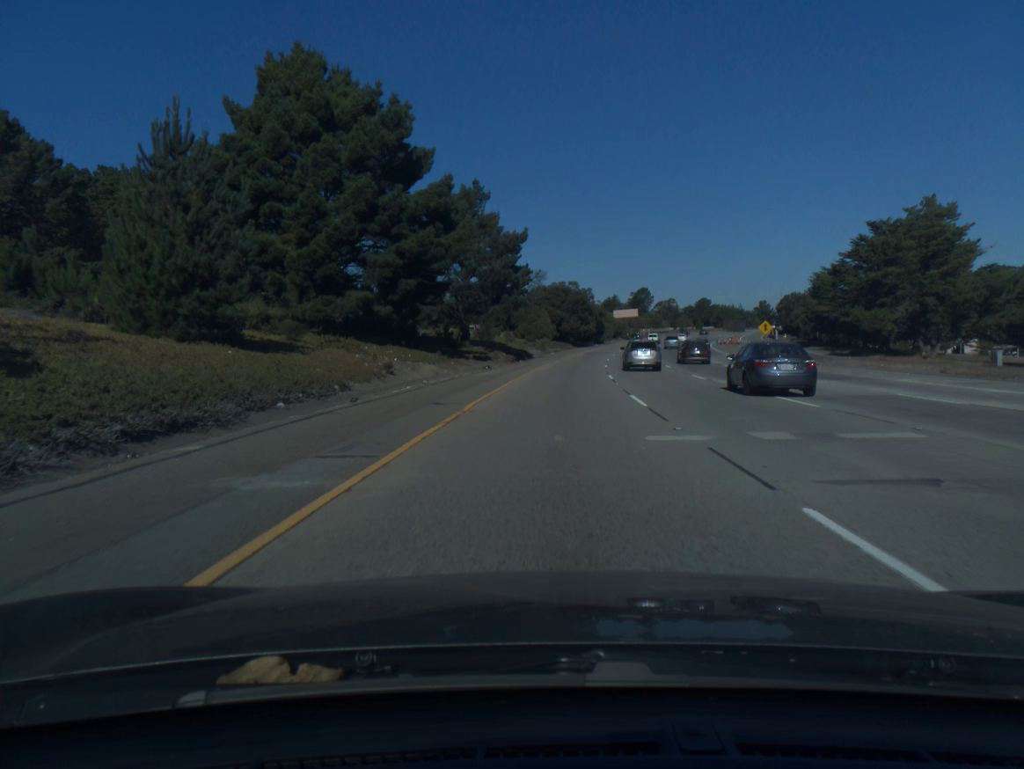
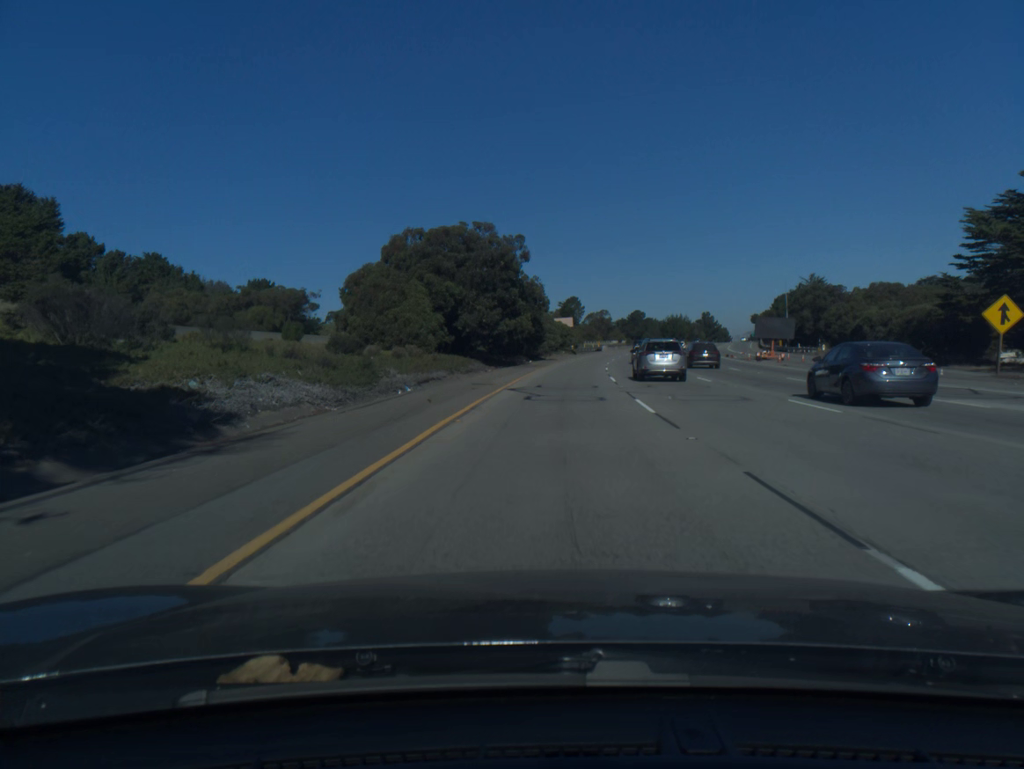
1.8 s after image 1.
(+3.1, +60.0) m; +6°
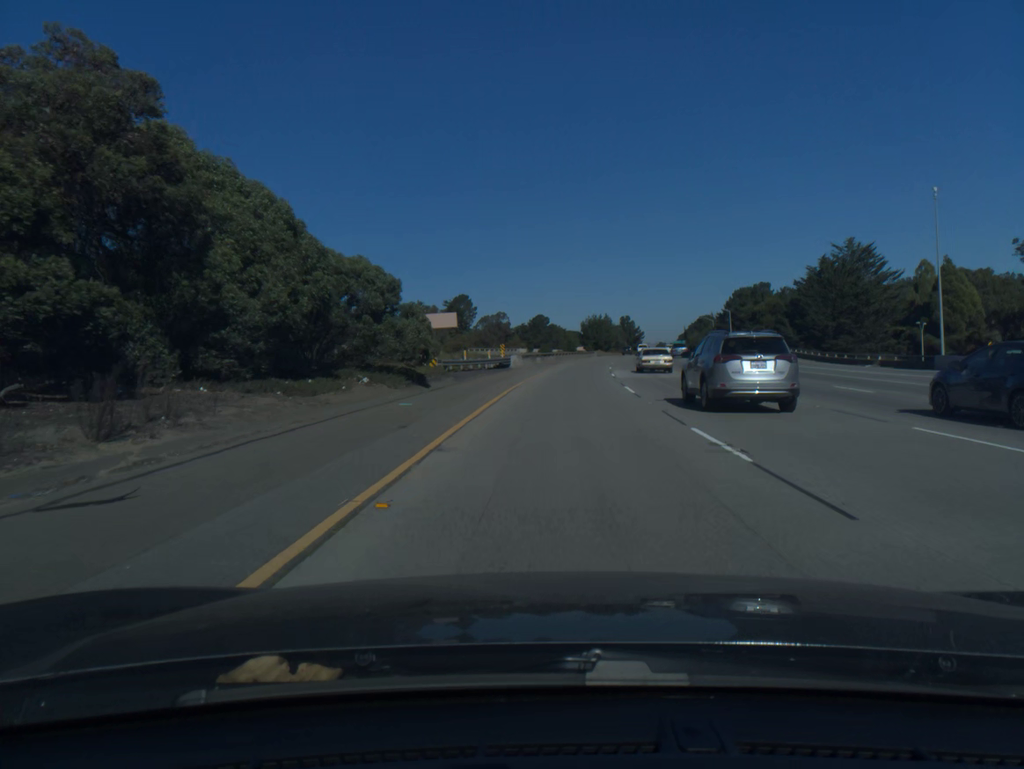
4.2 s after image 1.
(+5.3, +79.5) m; +8°
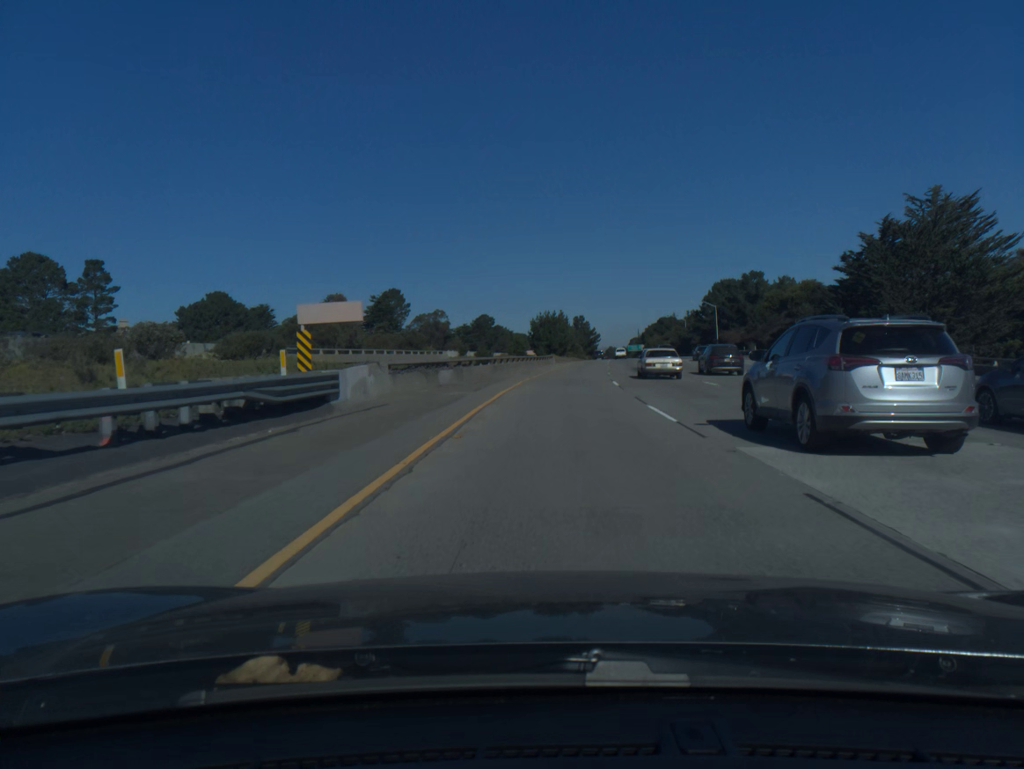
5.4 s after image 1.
(+1.3, +39.0) m; +4°
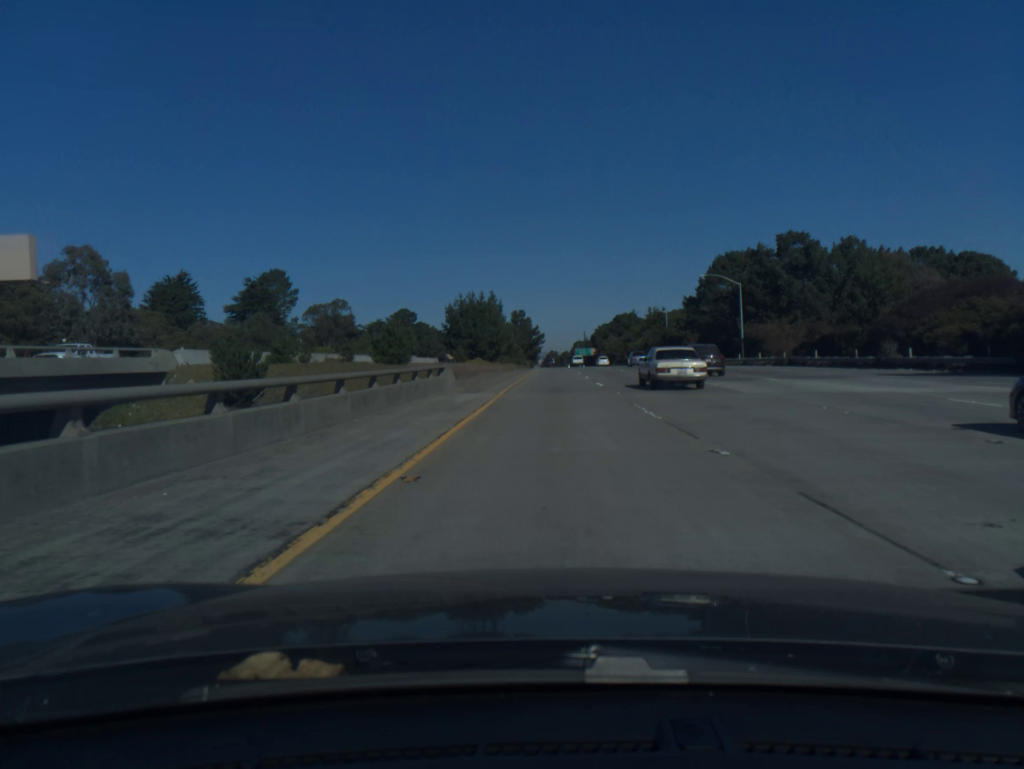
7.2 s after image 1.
(+2.7, +57.5) m; +5°
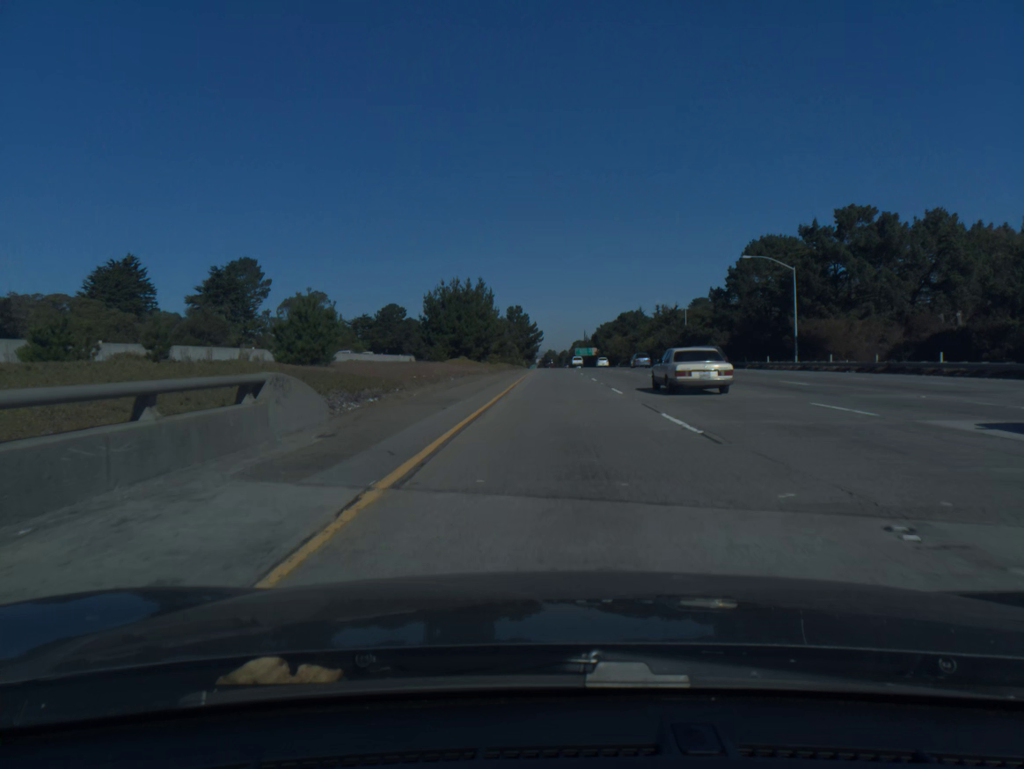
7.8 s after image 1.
(0.0, +19.1) m; 0°
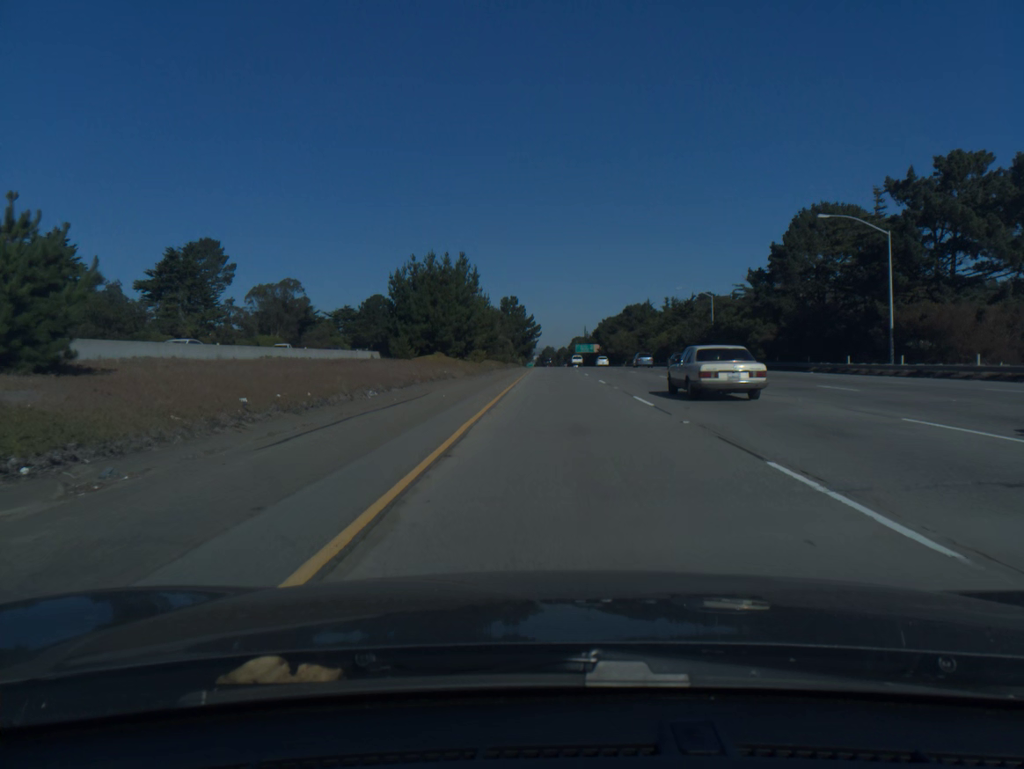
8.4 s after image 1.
(0.0, +19.1) m; 0°
